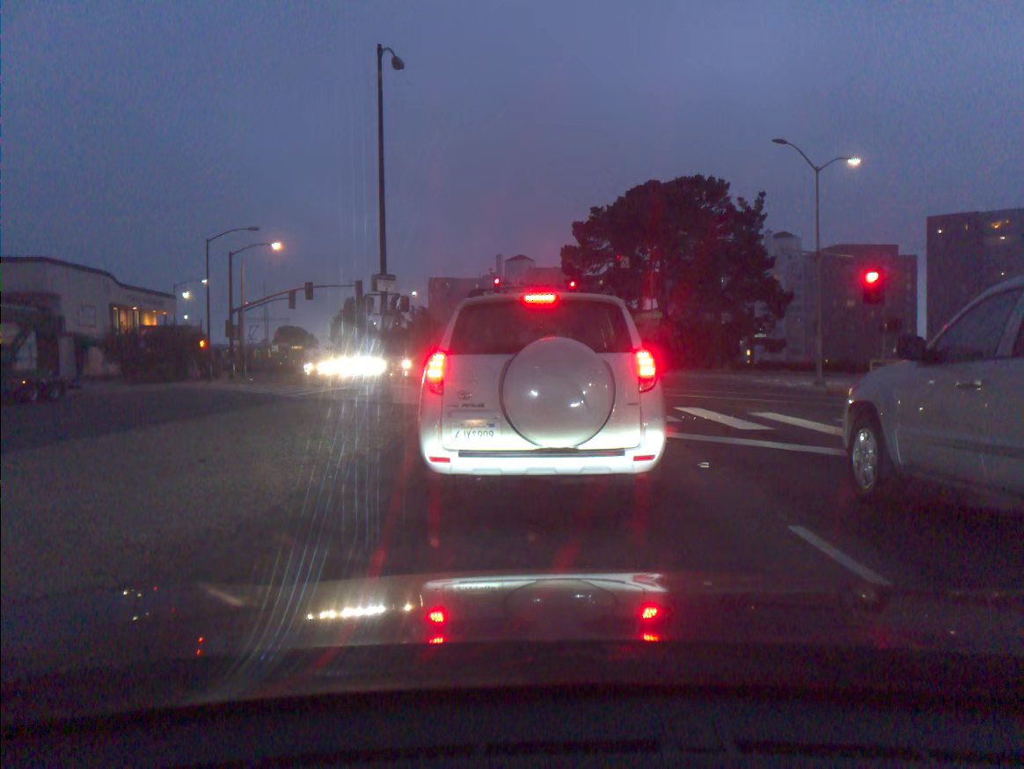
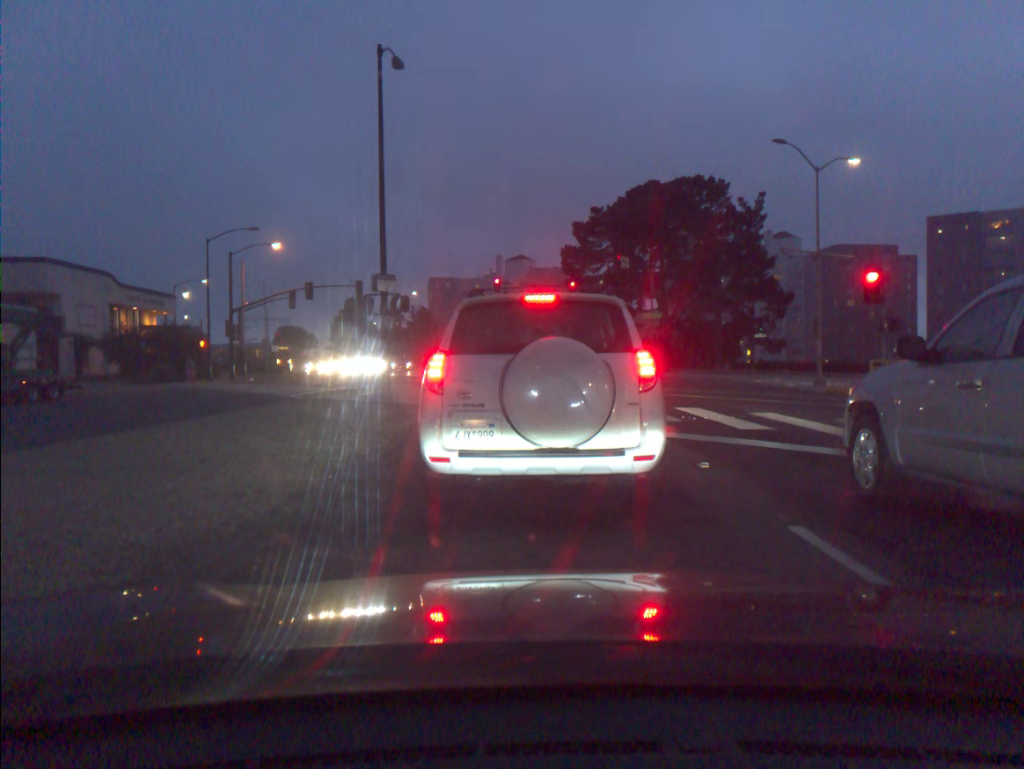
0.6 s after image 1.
(0.0, 0.0) m; 0°
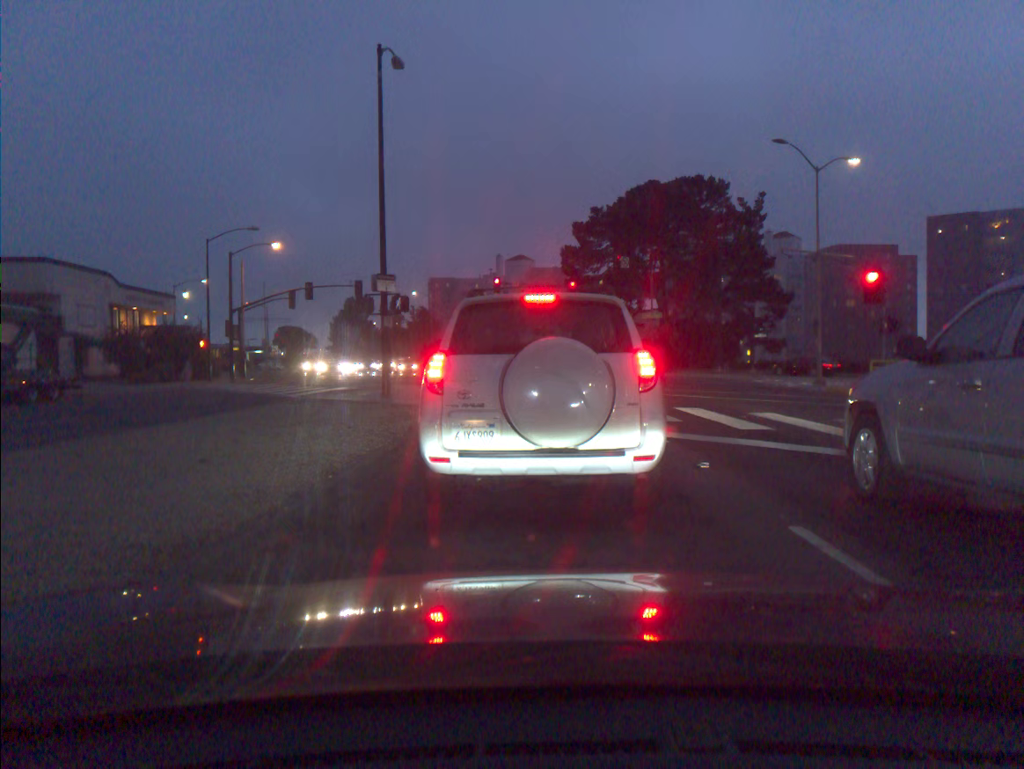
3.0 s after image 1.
(0.0, 0.0) m; 0°
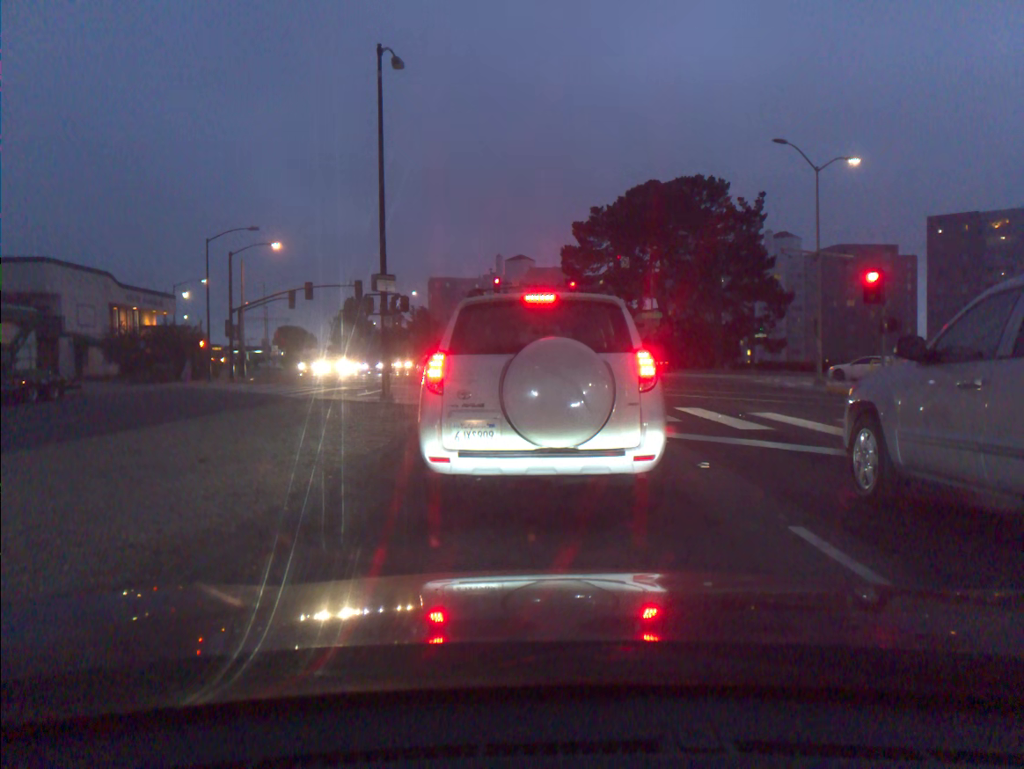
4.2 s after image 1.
(0.0, 0.0) m; 0°
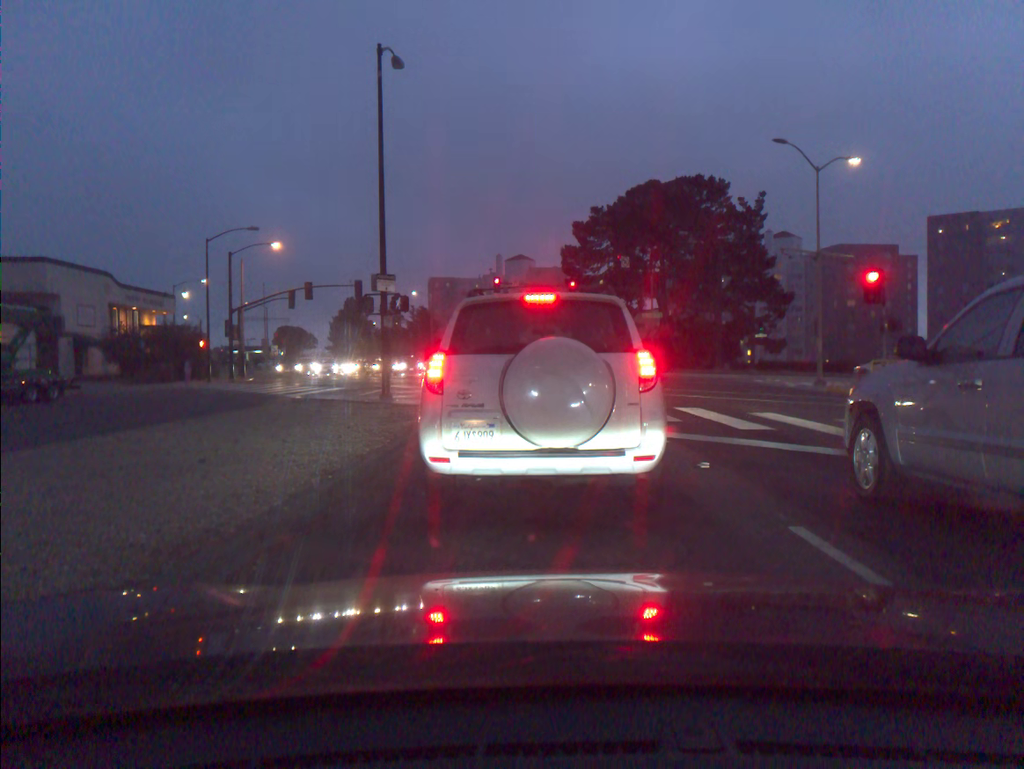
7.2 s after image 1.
(0.0, 0.0) m; 0°
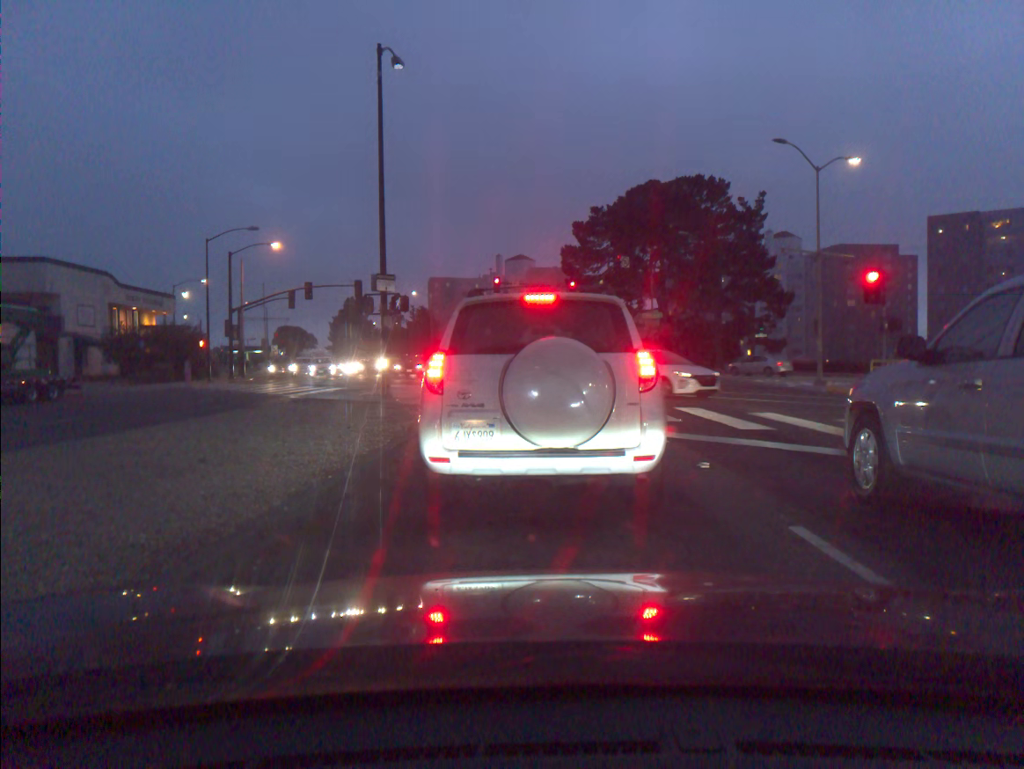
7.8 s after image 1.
(0.0, 0.0) m; 0°
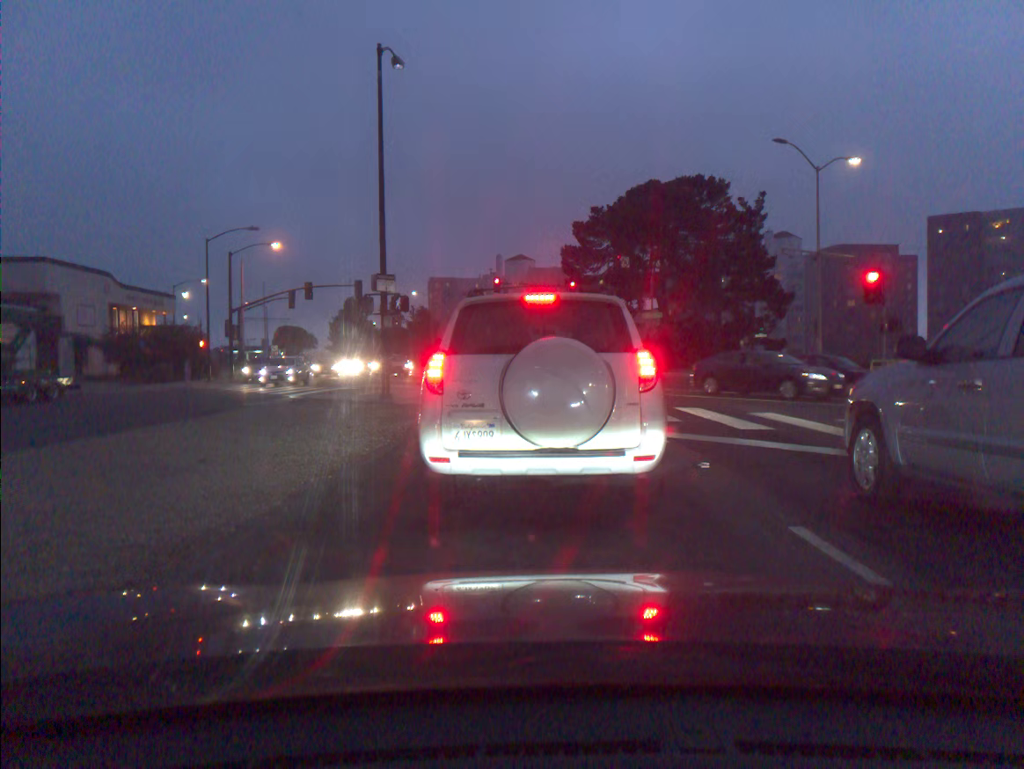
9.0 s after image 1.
(0.0, 0.0) m; 0°
